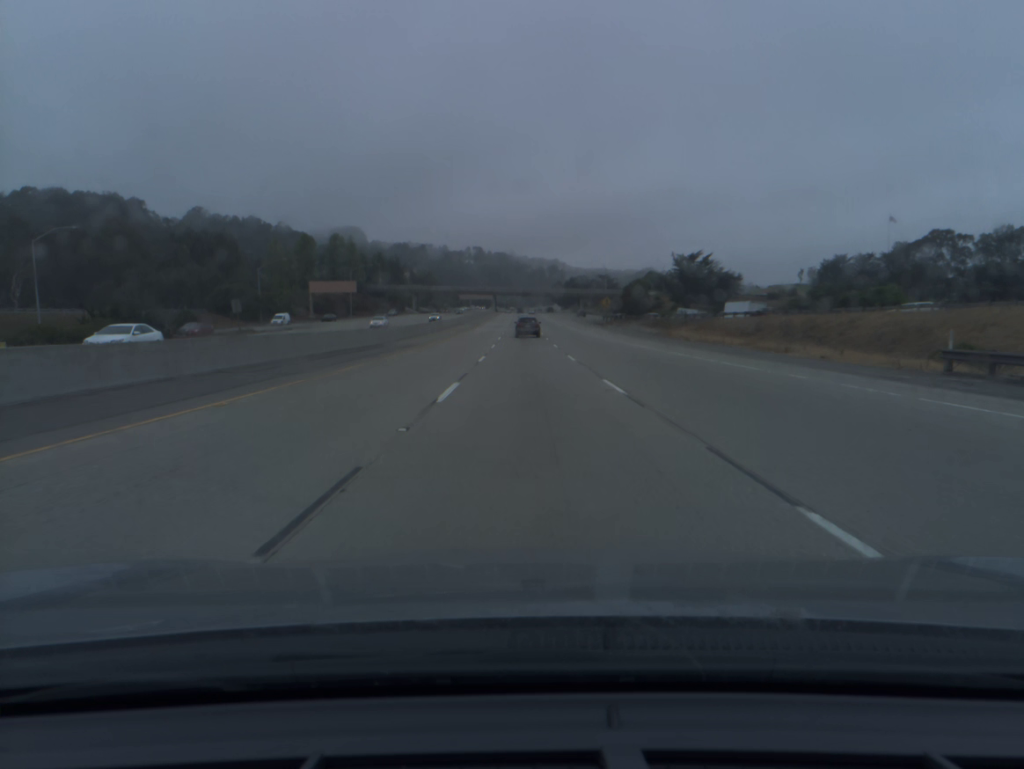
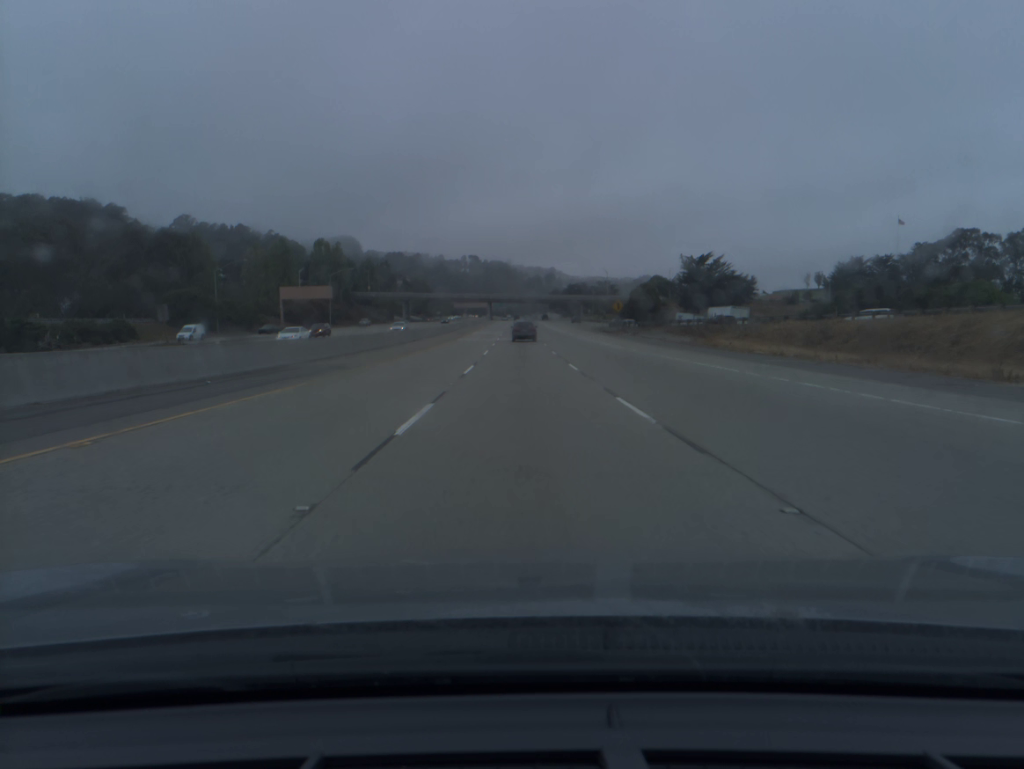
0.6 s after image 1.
(0.0, +18.8) m; 0°
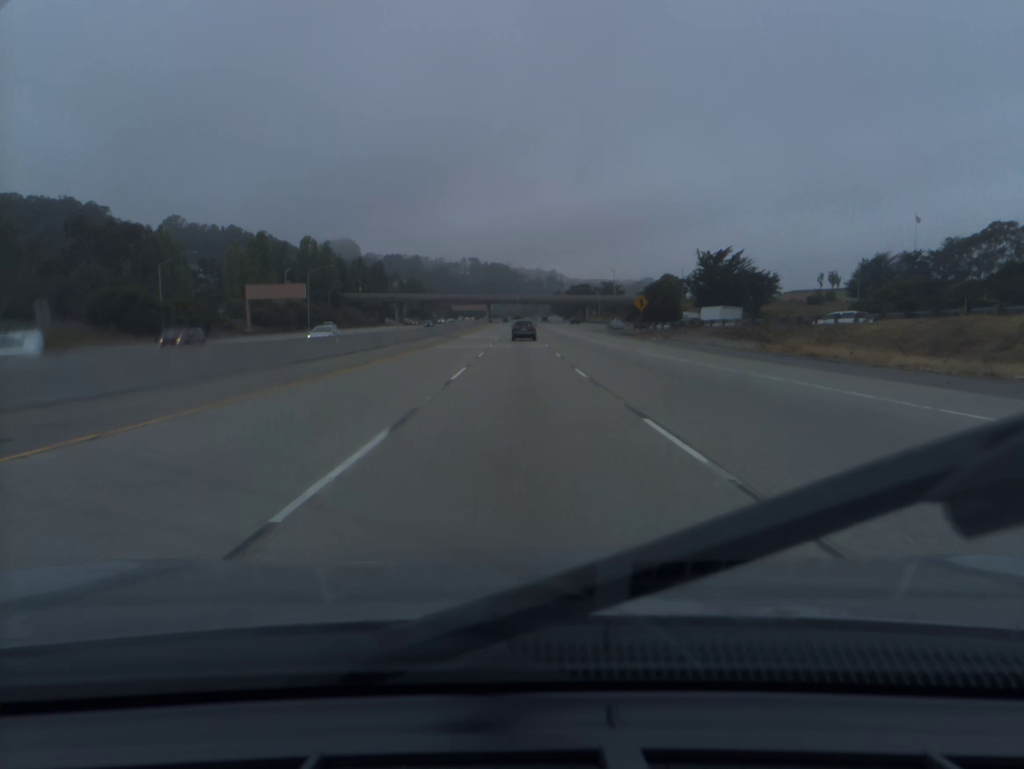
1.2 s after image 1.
(0.0, +18.8) m; 0°
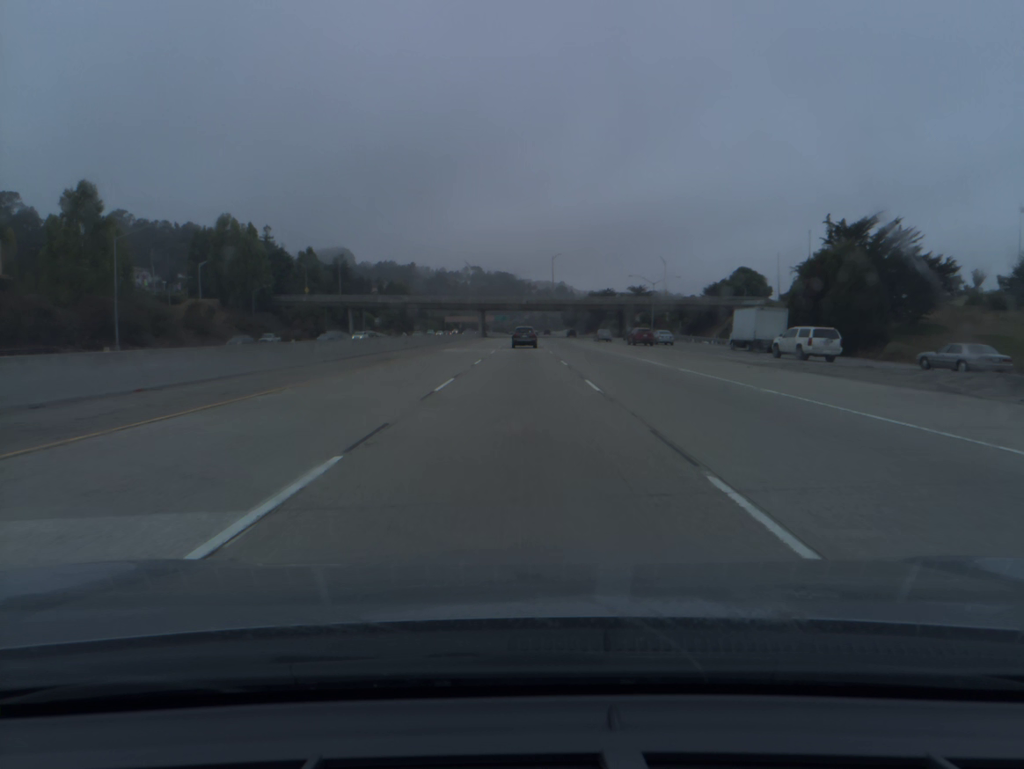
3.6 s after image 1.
(-0.3, +75.0) m; 0°
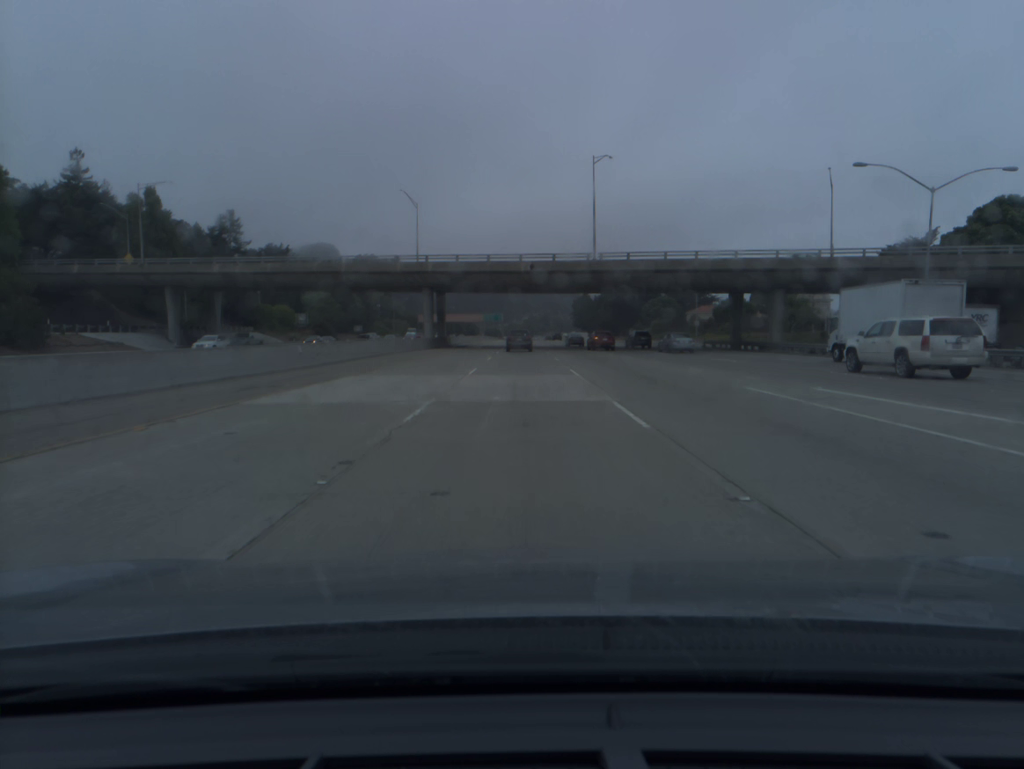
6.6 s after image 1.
(0.0, +93.3) m; 0°
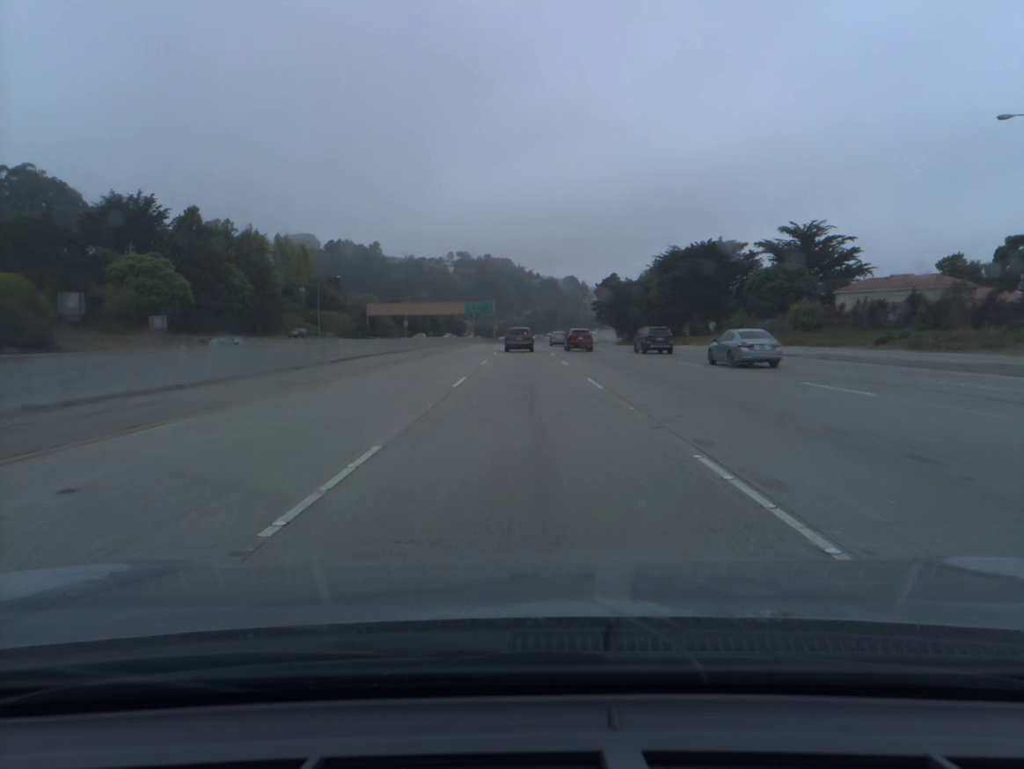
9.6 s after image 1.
(0.0, +92.7) m; 0°
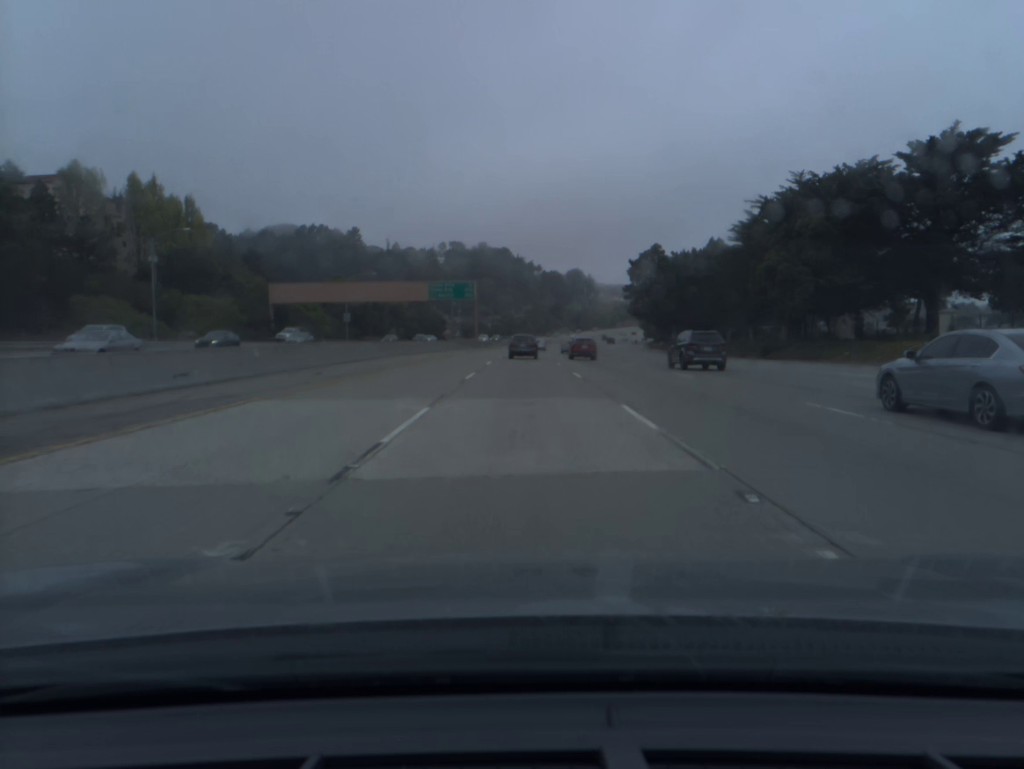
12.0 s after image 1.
(0.0, +72.6) m; 0°
